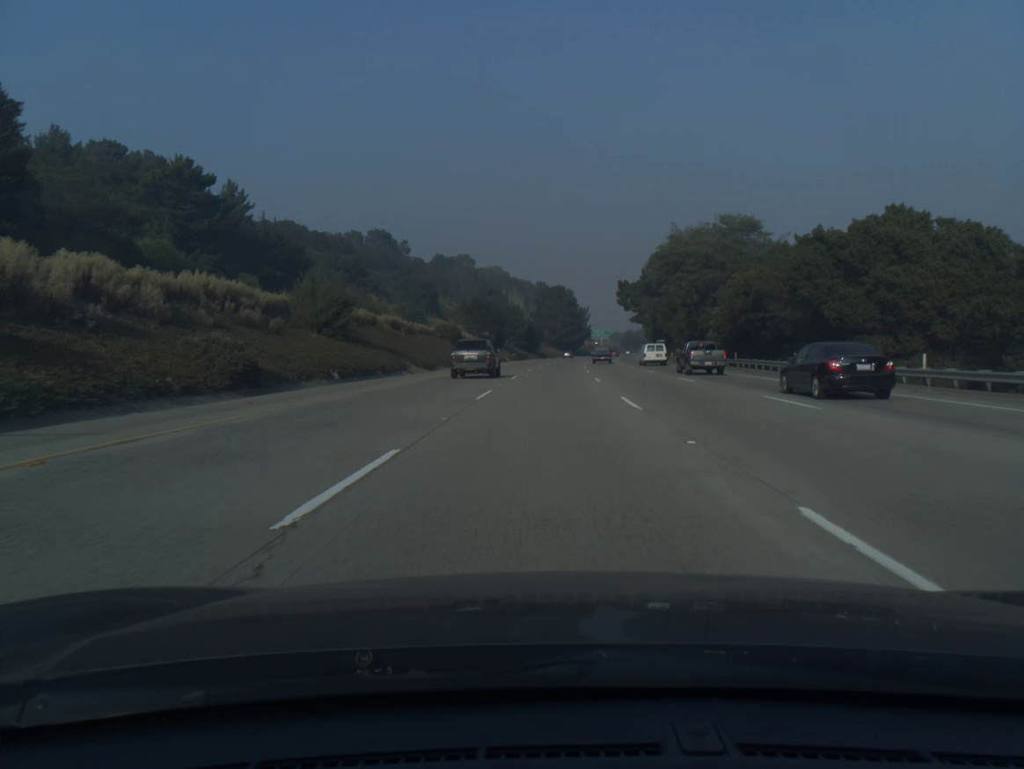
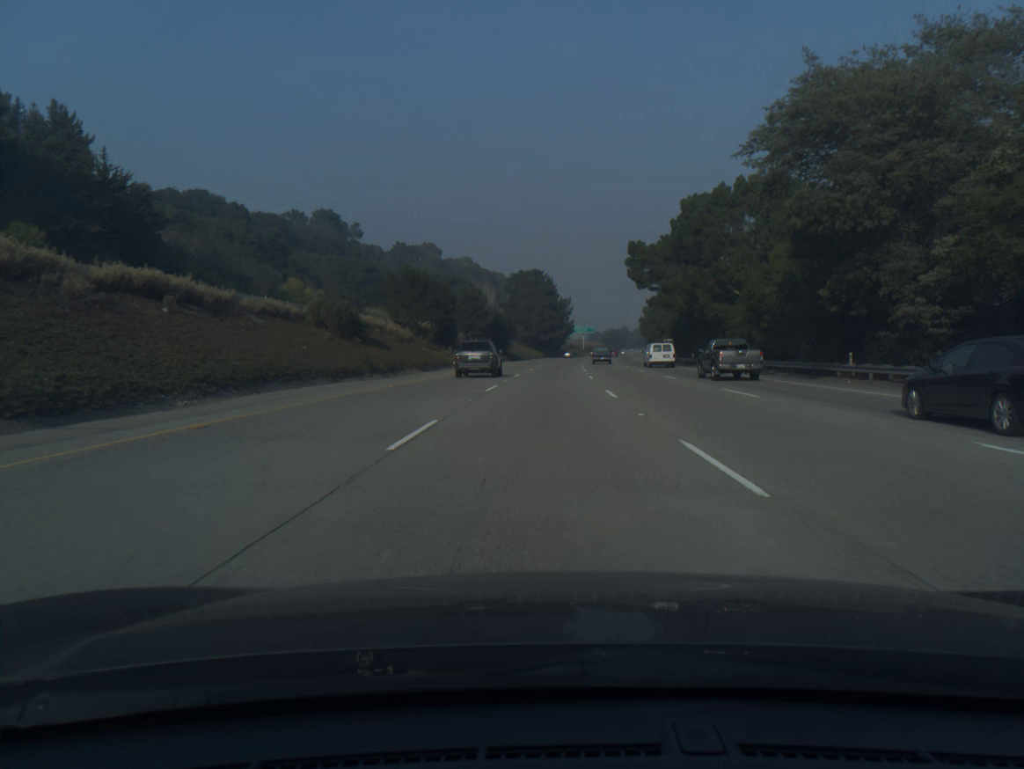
(+0.6, +39.6) m; +2°
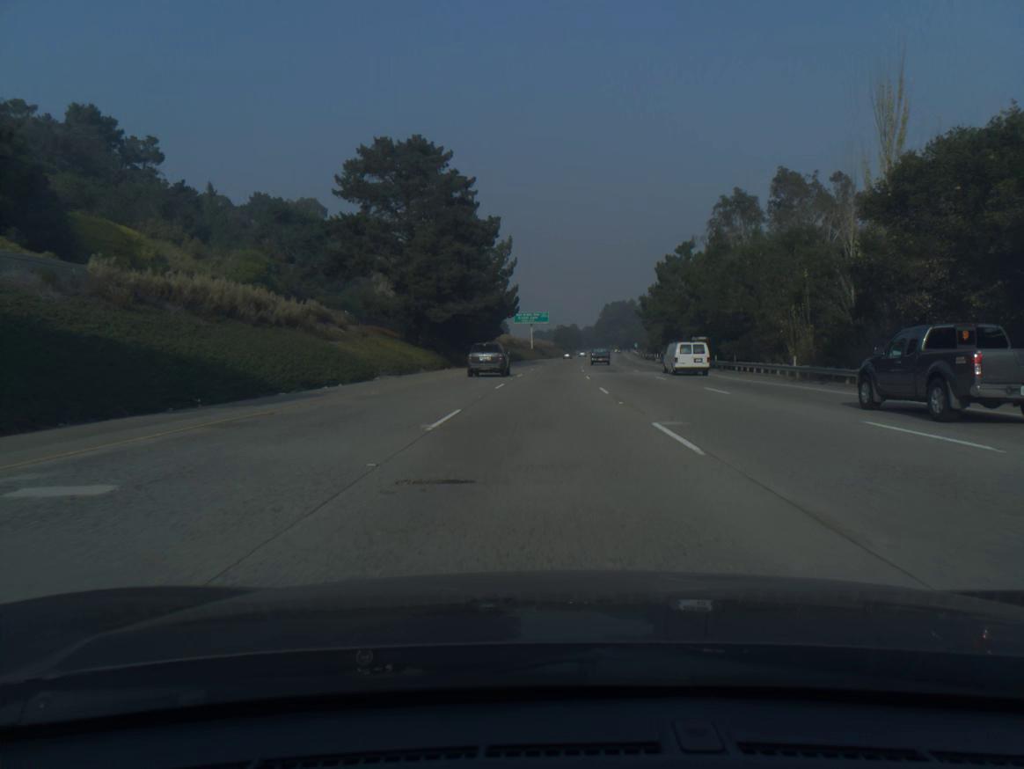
(+3.4, +99.1) m; +4°
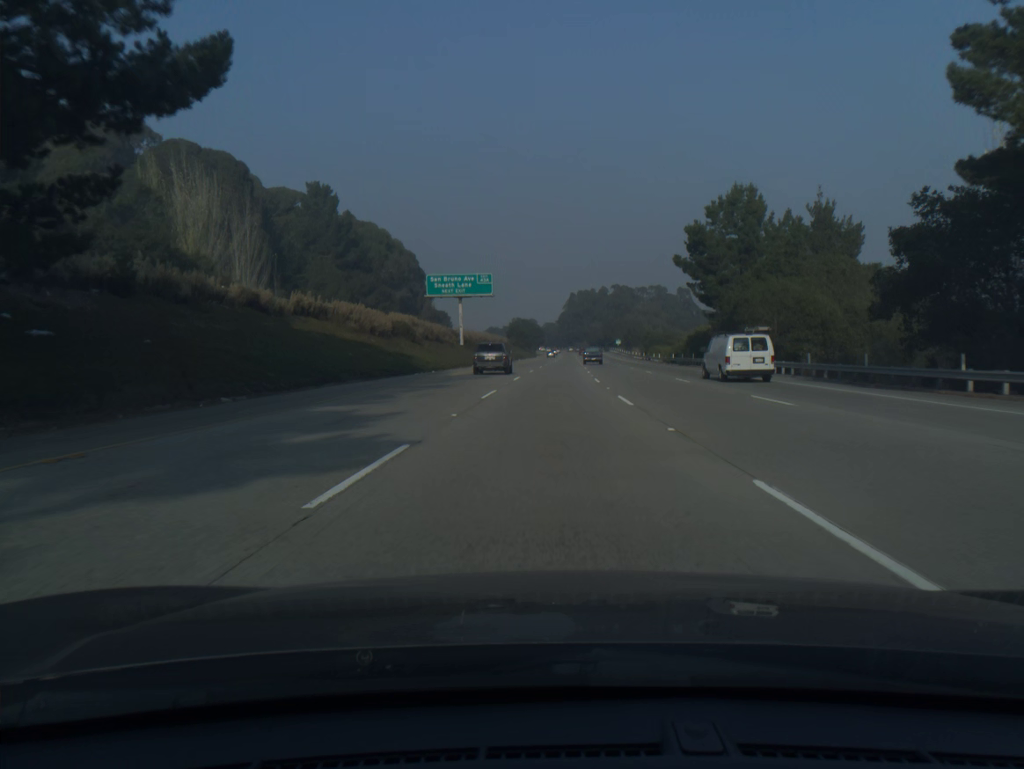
(+2.2, +79.3) m; +3°
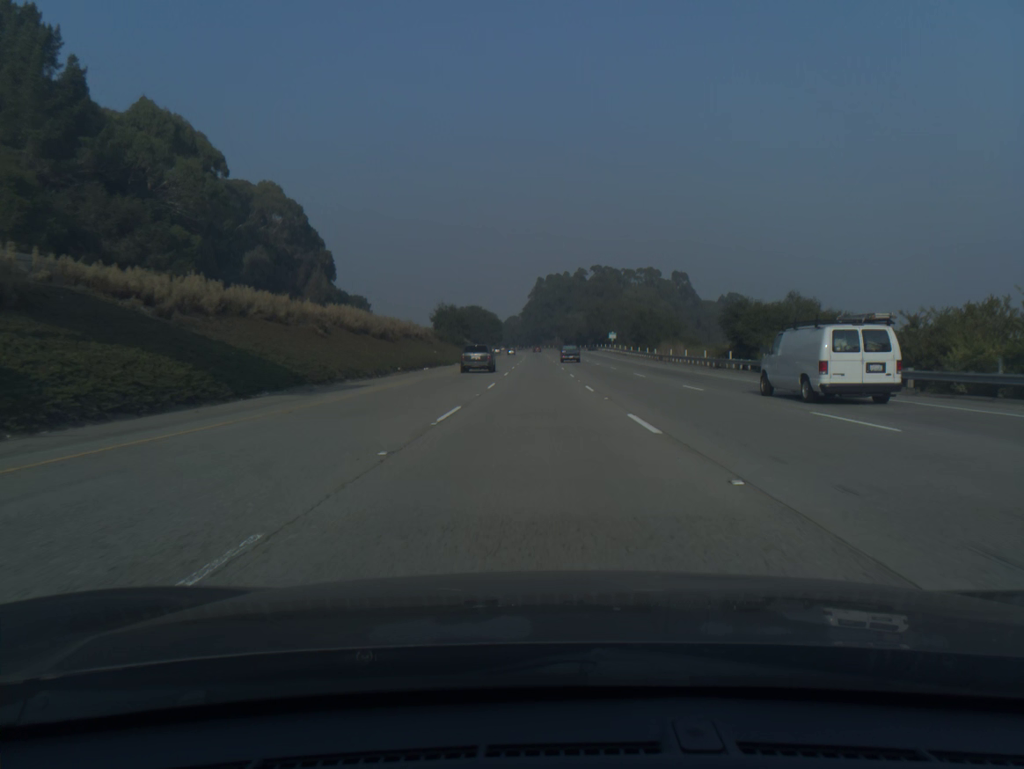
(+2.1, +79.3) m; +2°
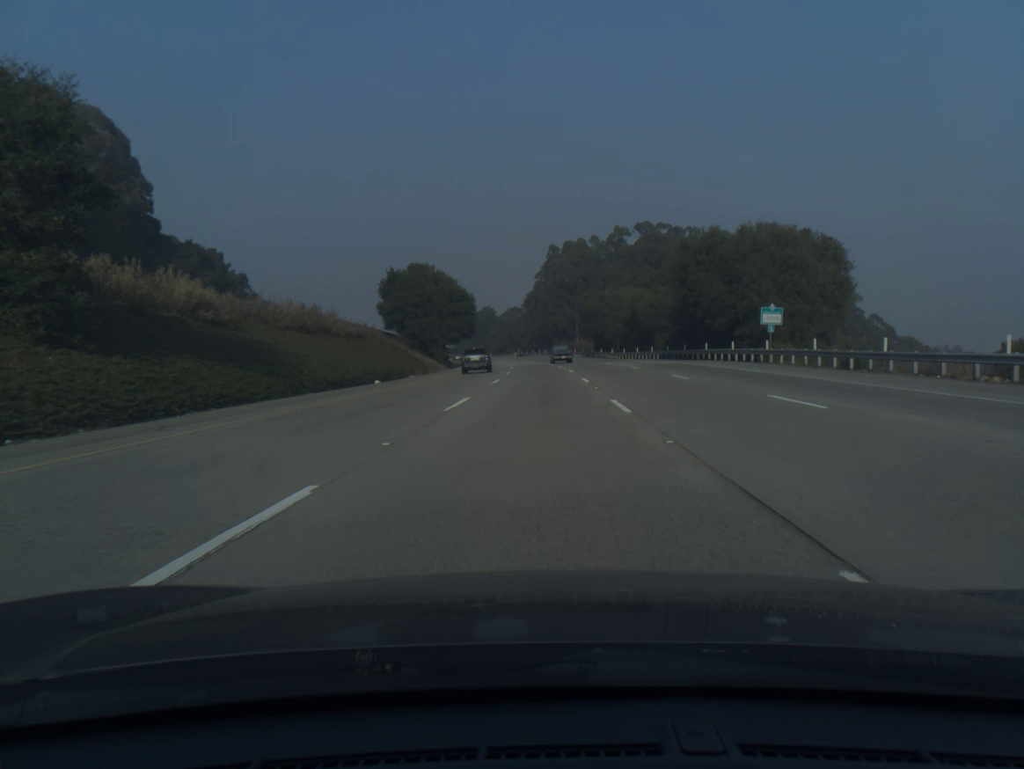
(-0.5, +99.1) m; -1°
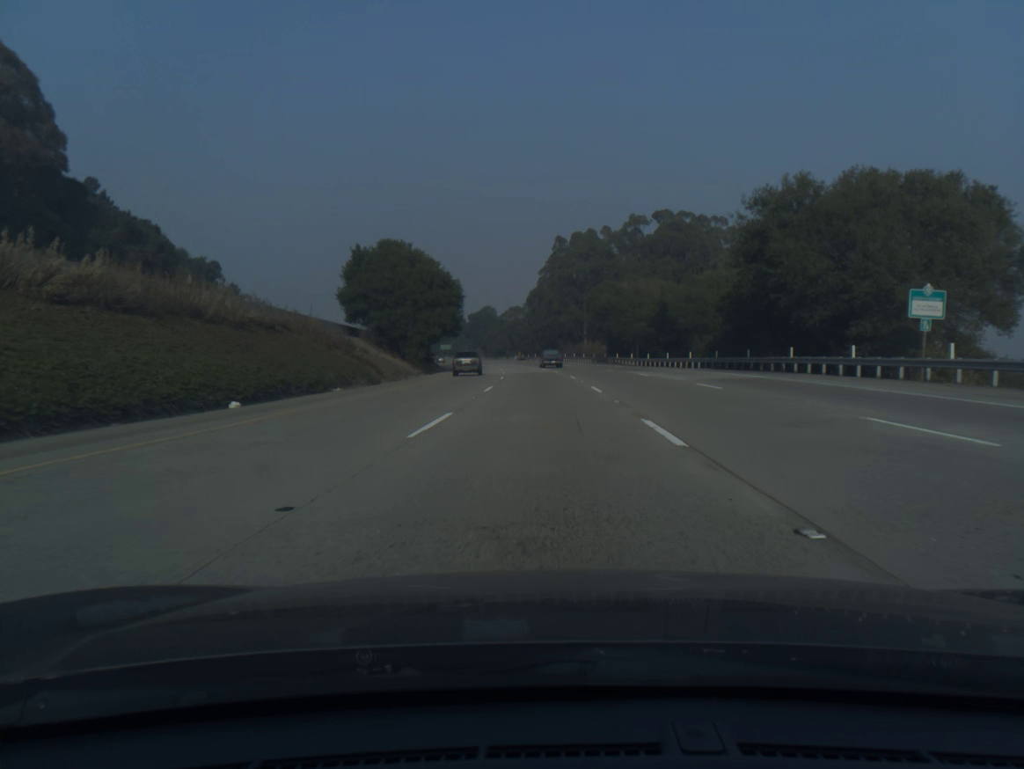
(0.0, +19.8) m; 0°
